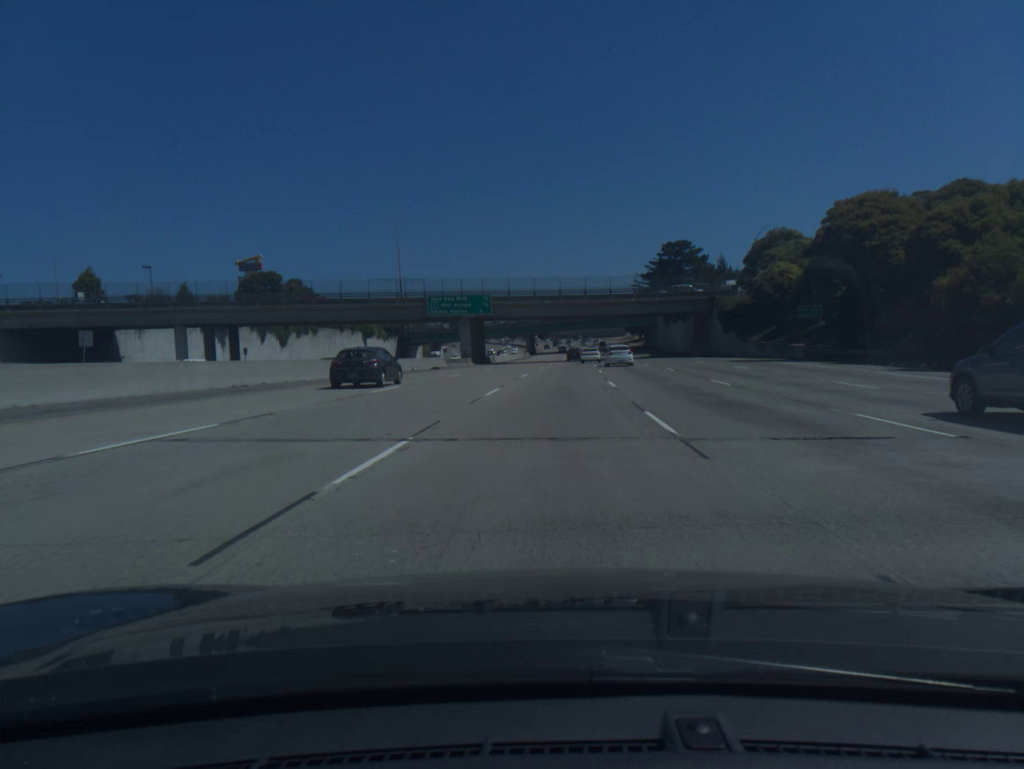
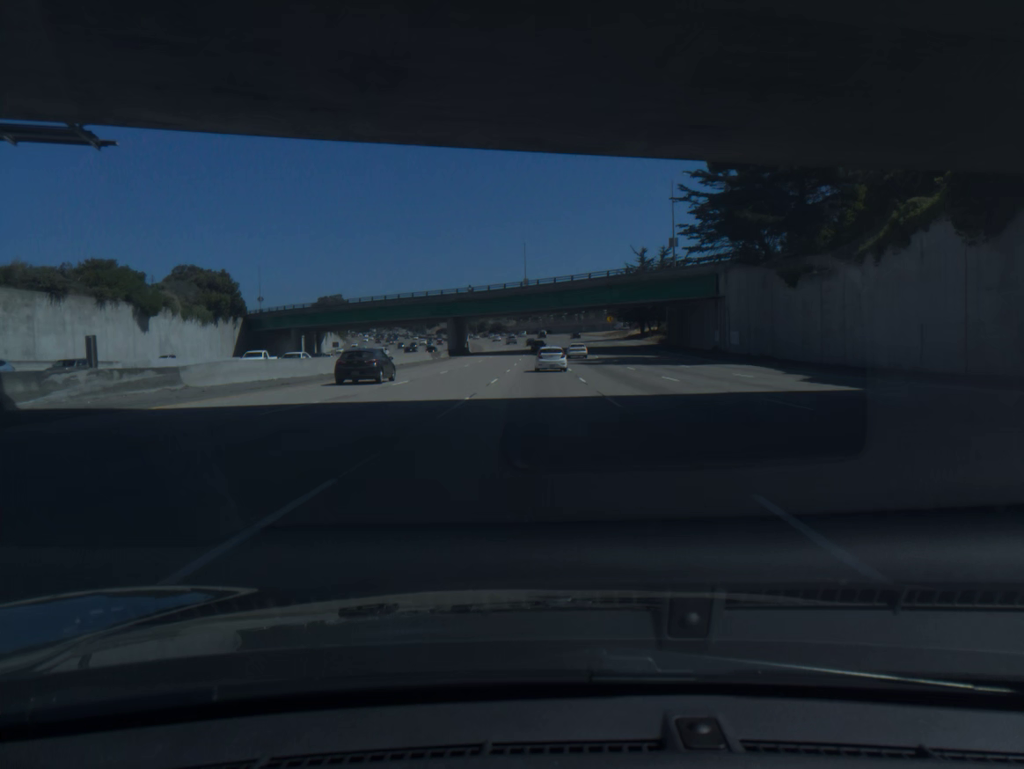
(+3.6, +93.2) m; +3°
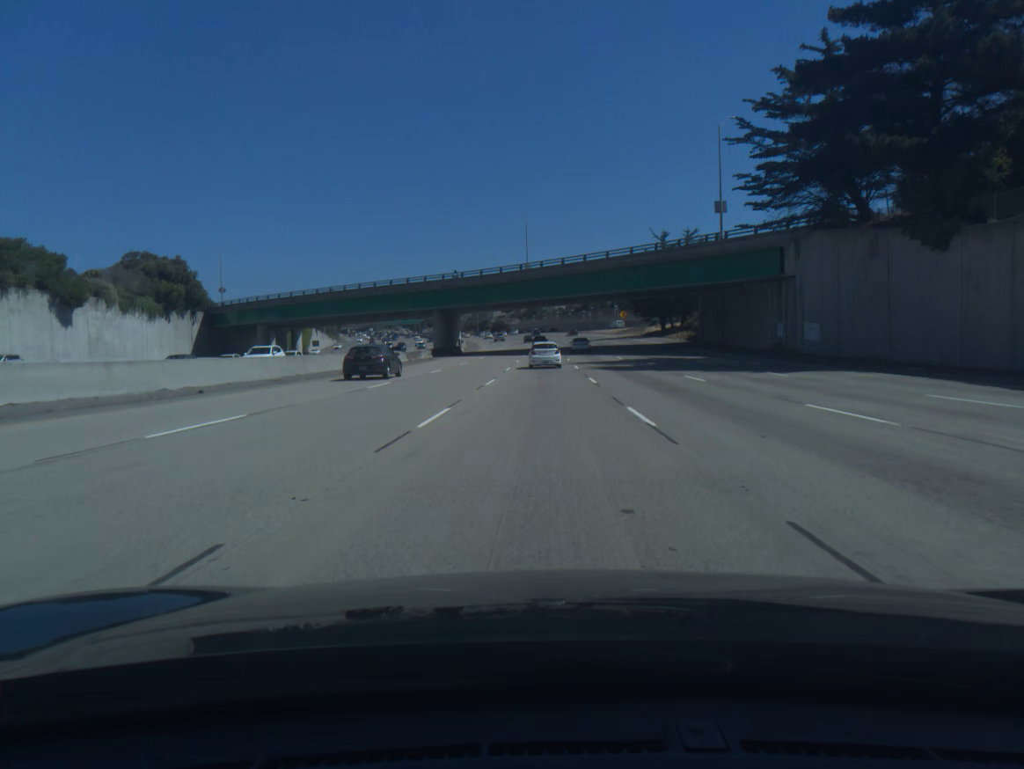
(0.0, +18.8) m; 0°
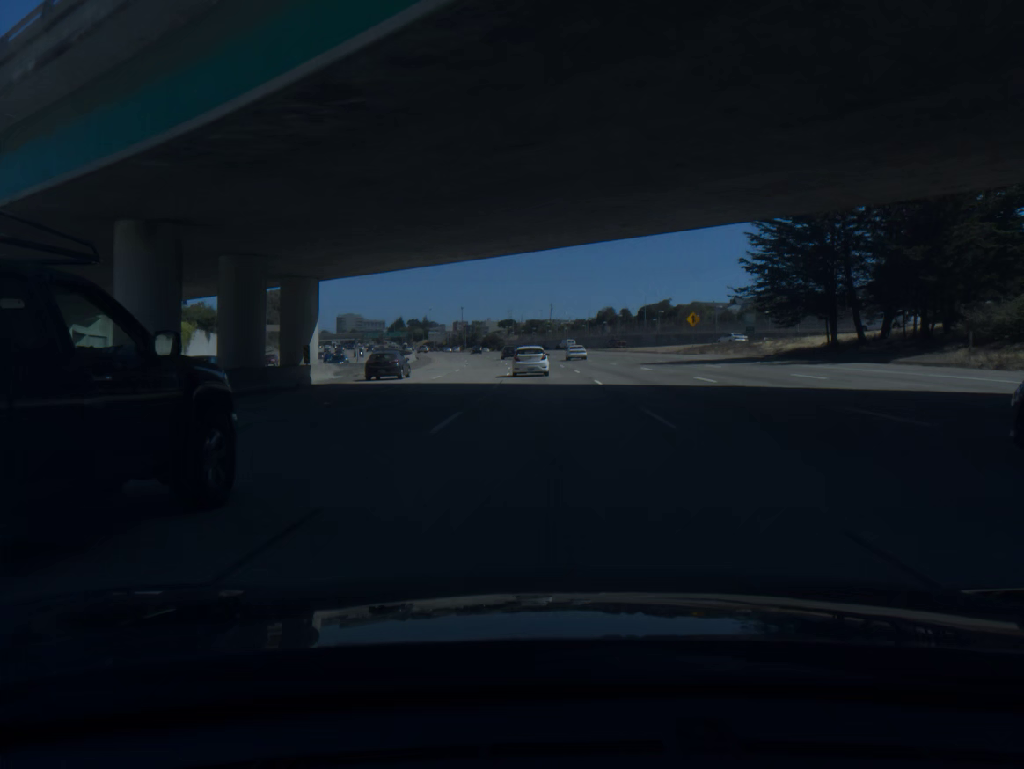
(-0.3, +72.0) m; 0°
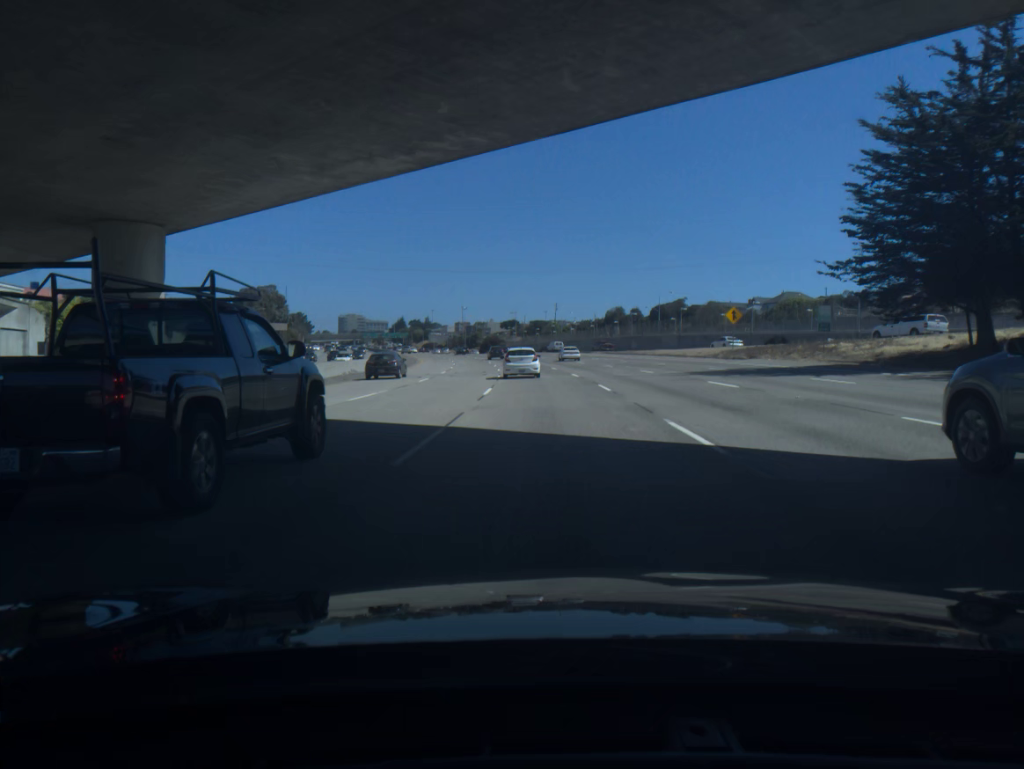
(0.0, +17.2) m; 0°
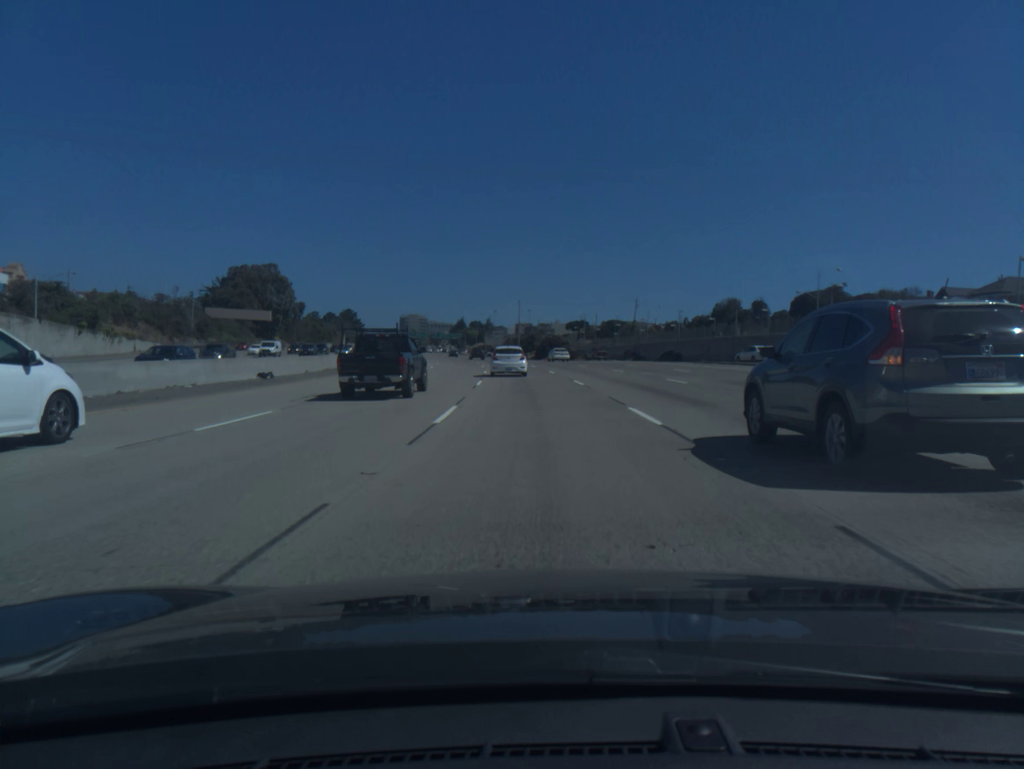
(-2.3, +66.7) m; -5°
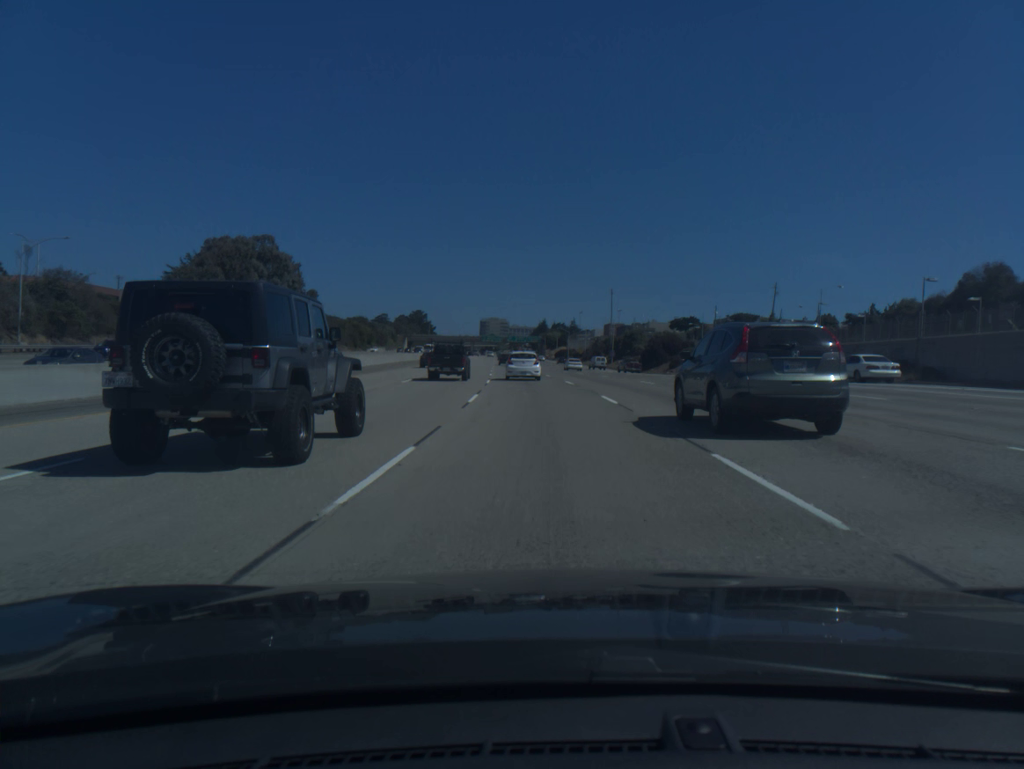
(-3.6, +64.5) m; -6°
